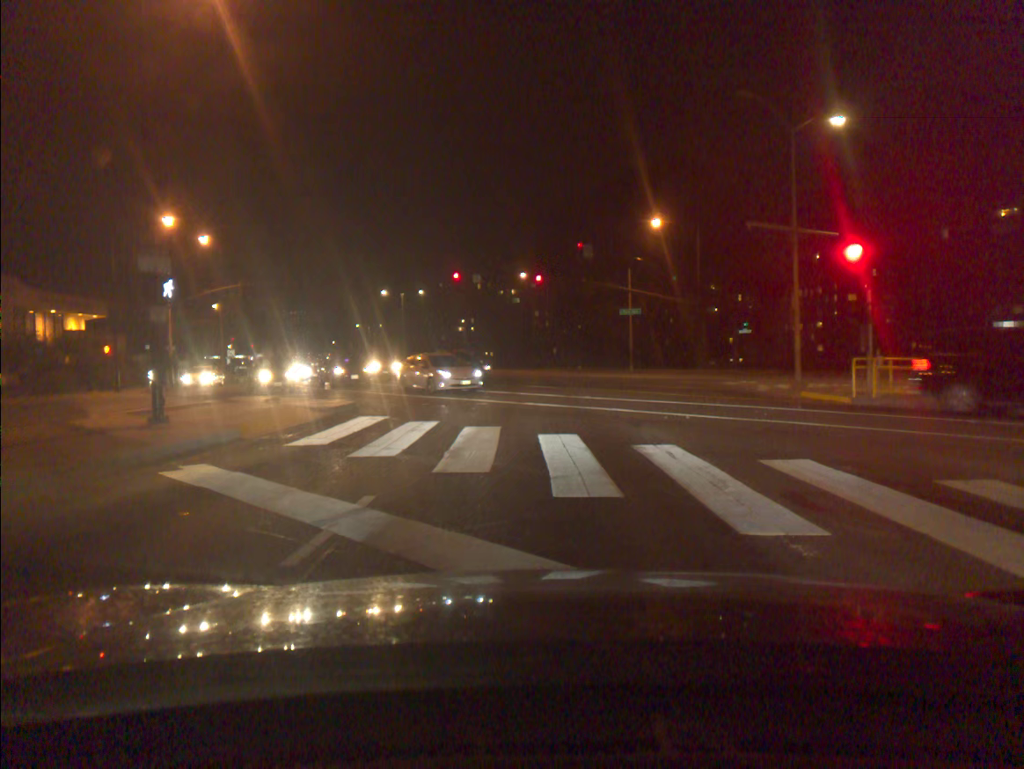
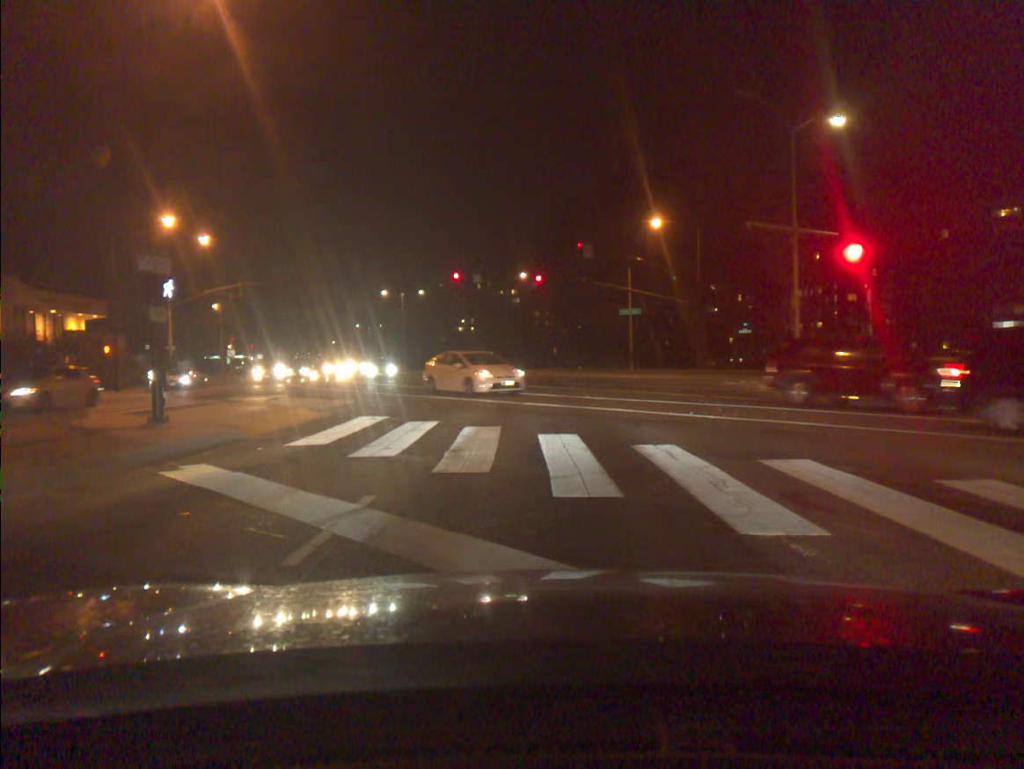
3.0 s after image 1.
(0.0, 0.0) m; +1°
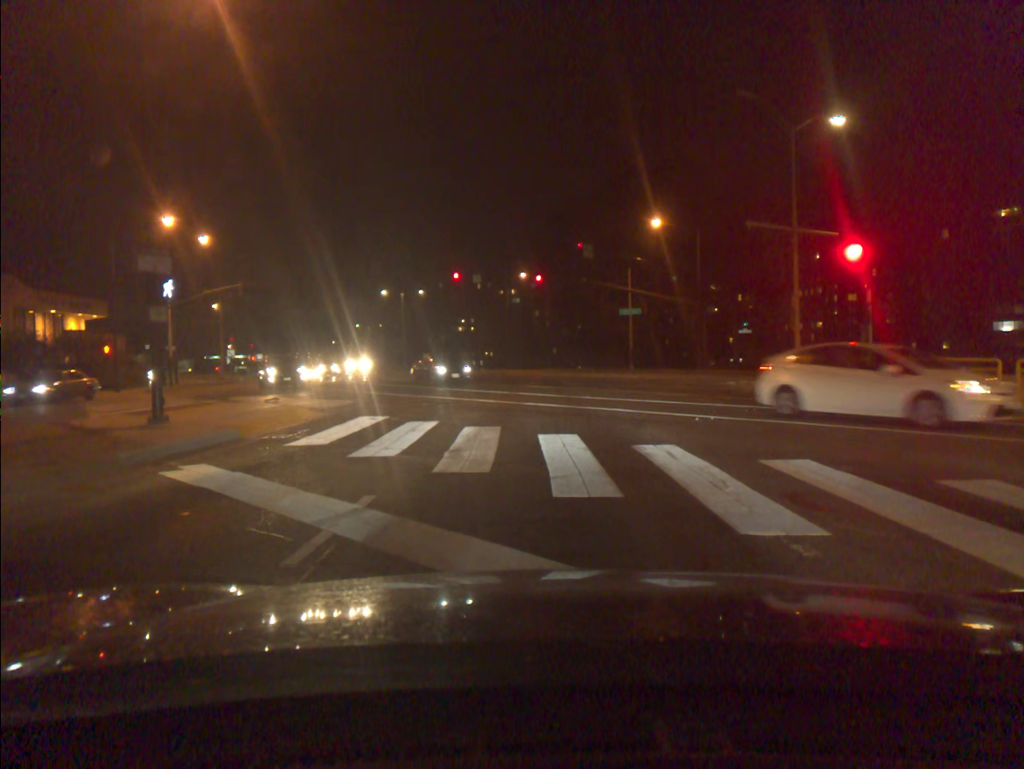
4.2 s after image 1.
(0.0, 0.0) m; 0°
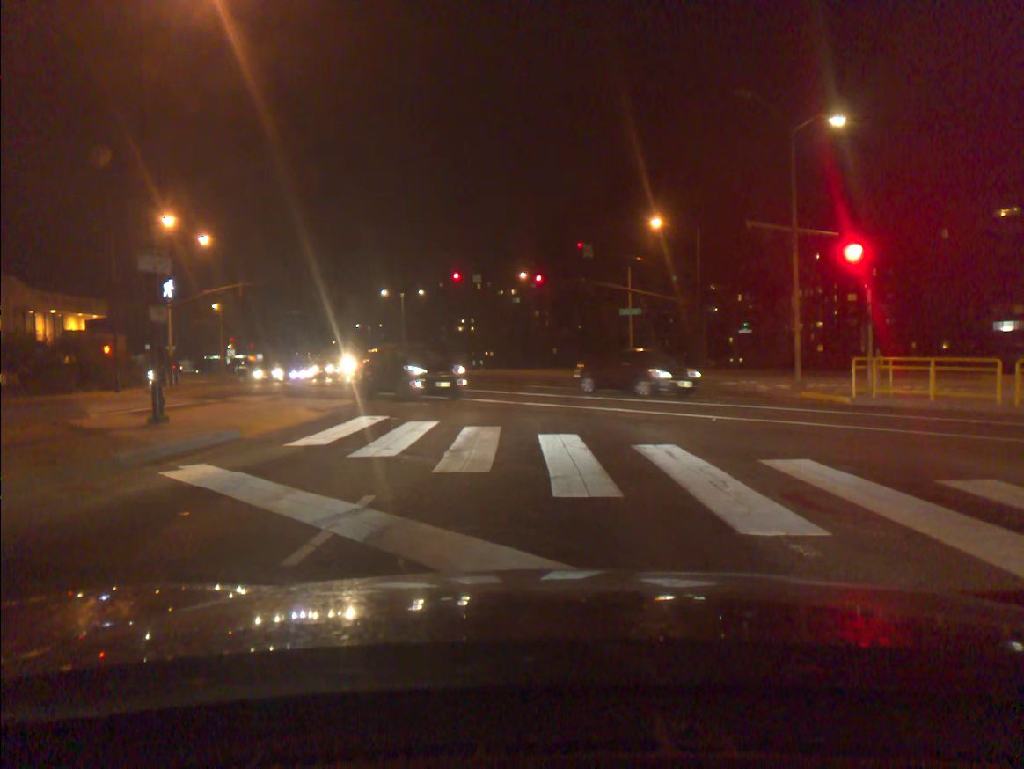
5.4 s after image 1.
(0.0, 0.0) m; 0°
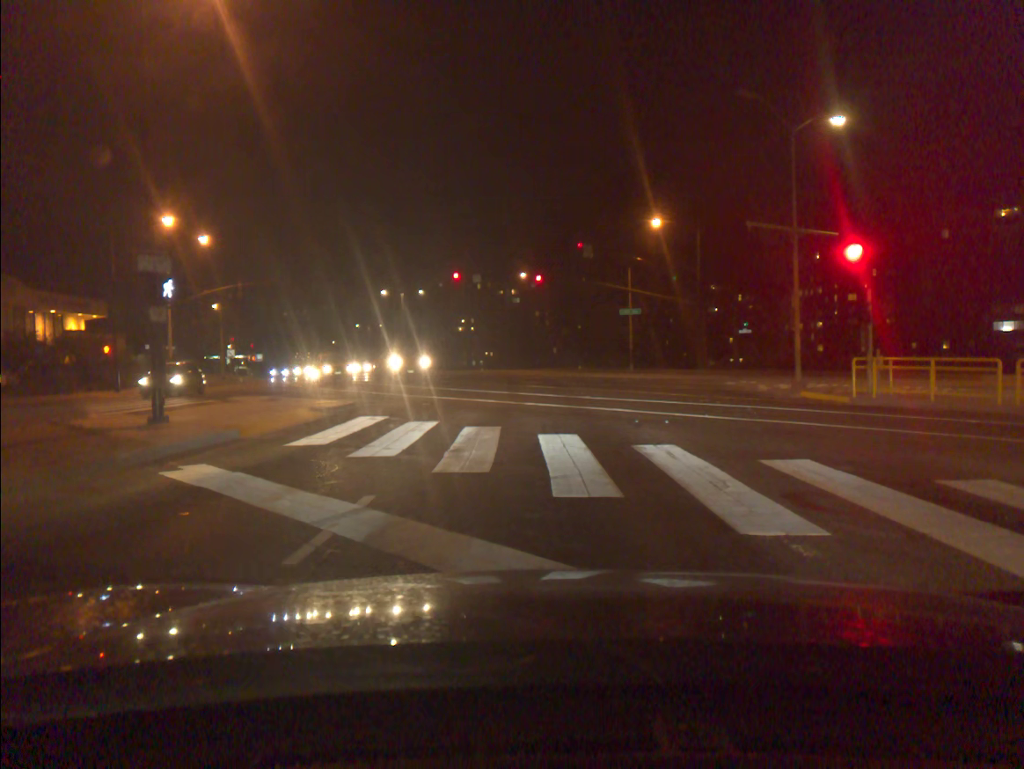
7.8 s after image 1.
(0.0, 0.0) m; +1°
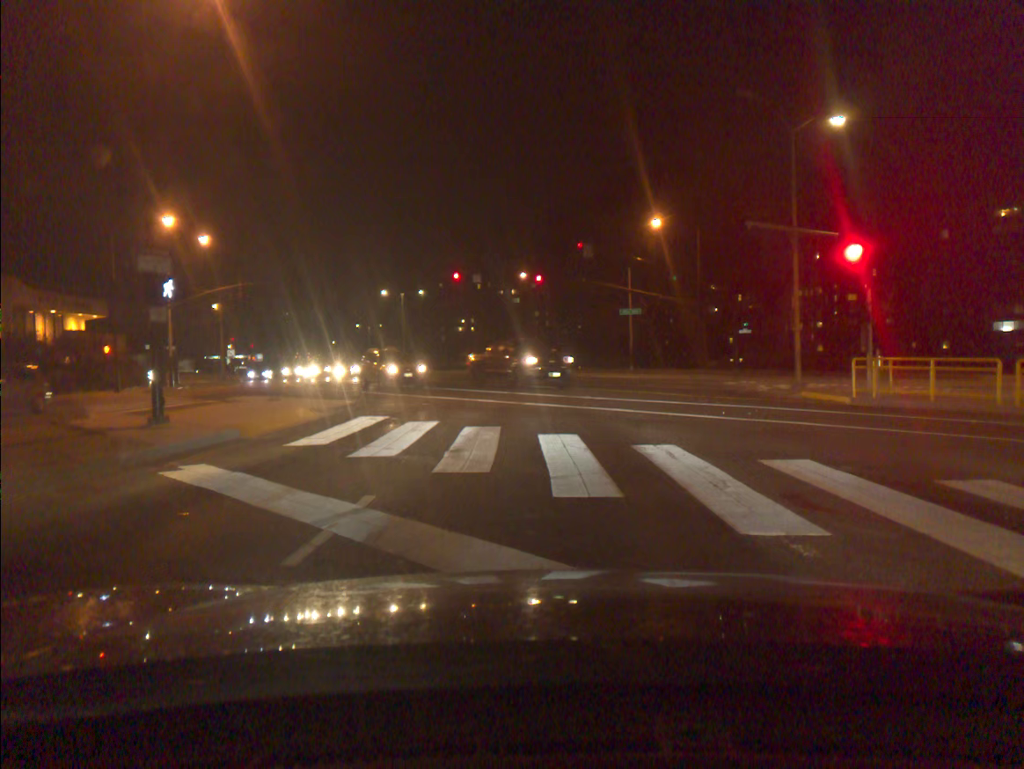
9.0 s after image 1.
(0.0, 0.0) m; 0°
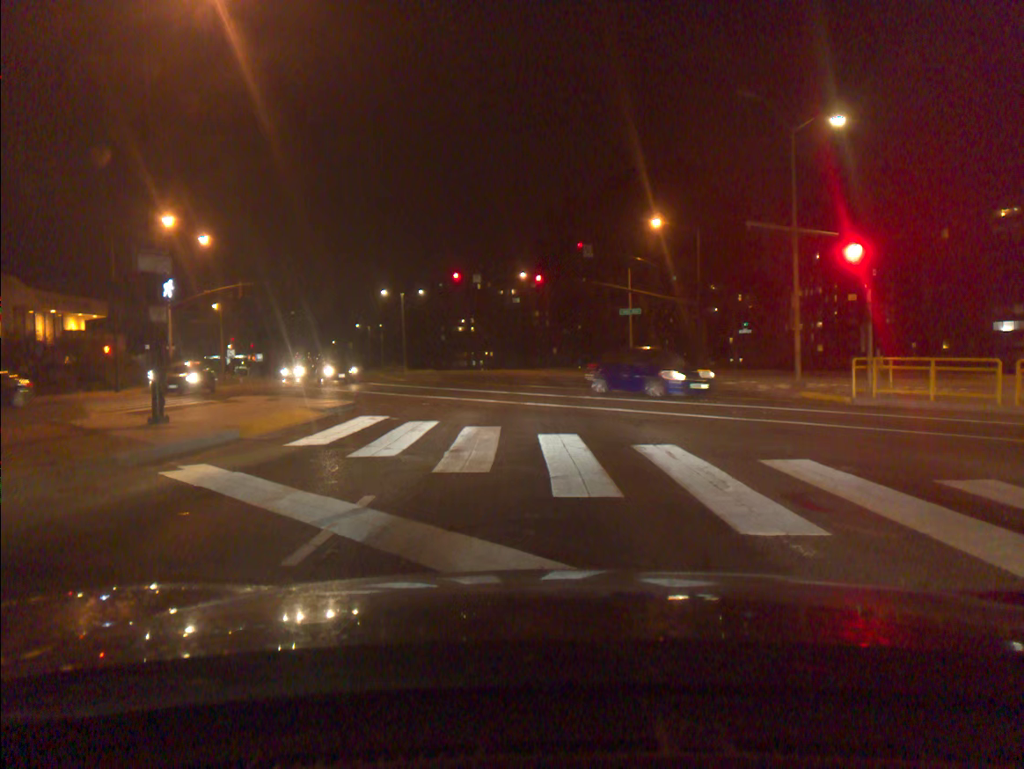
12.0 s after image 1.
(0.0, 0.0) m; +1°
